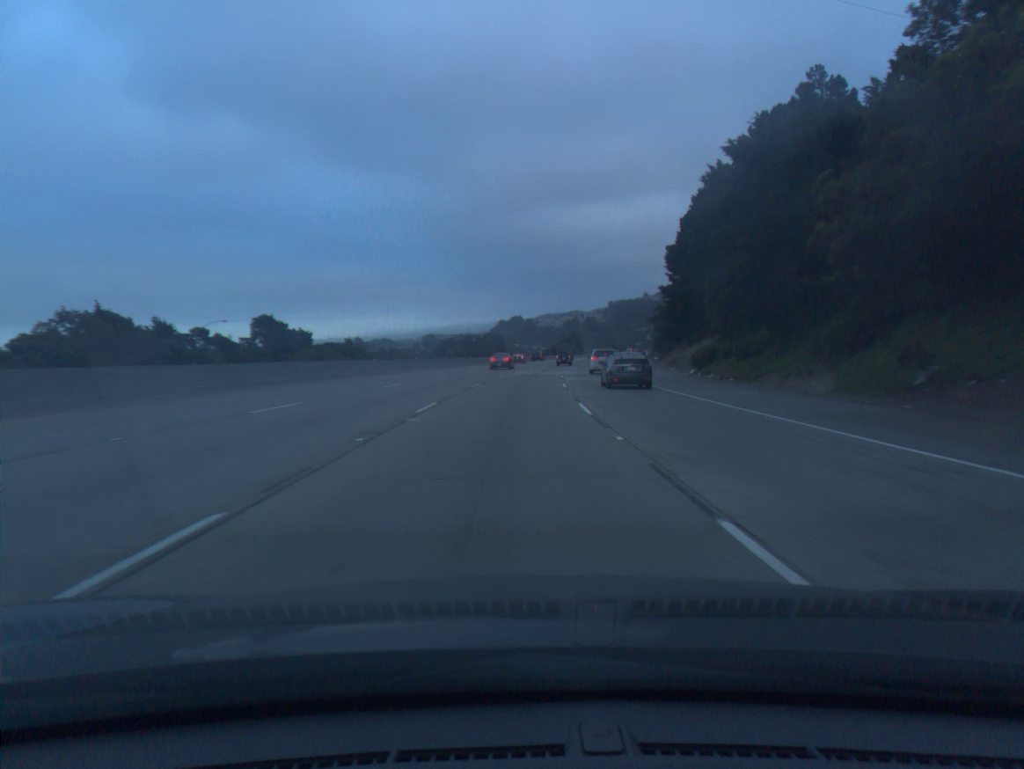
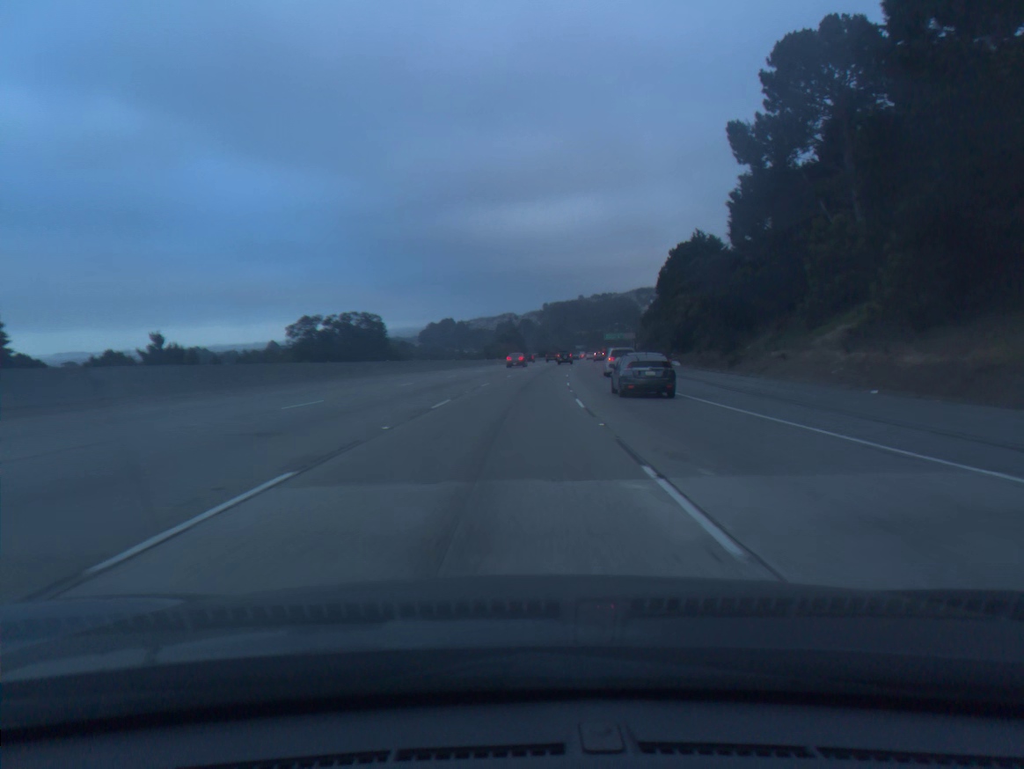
(+3.0, +70.7) m; +5°
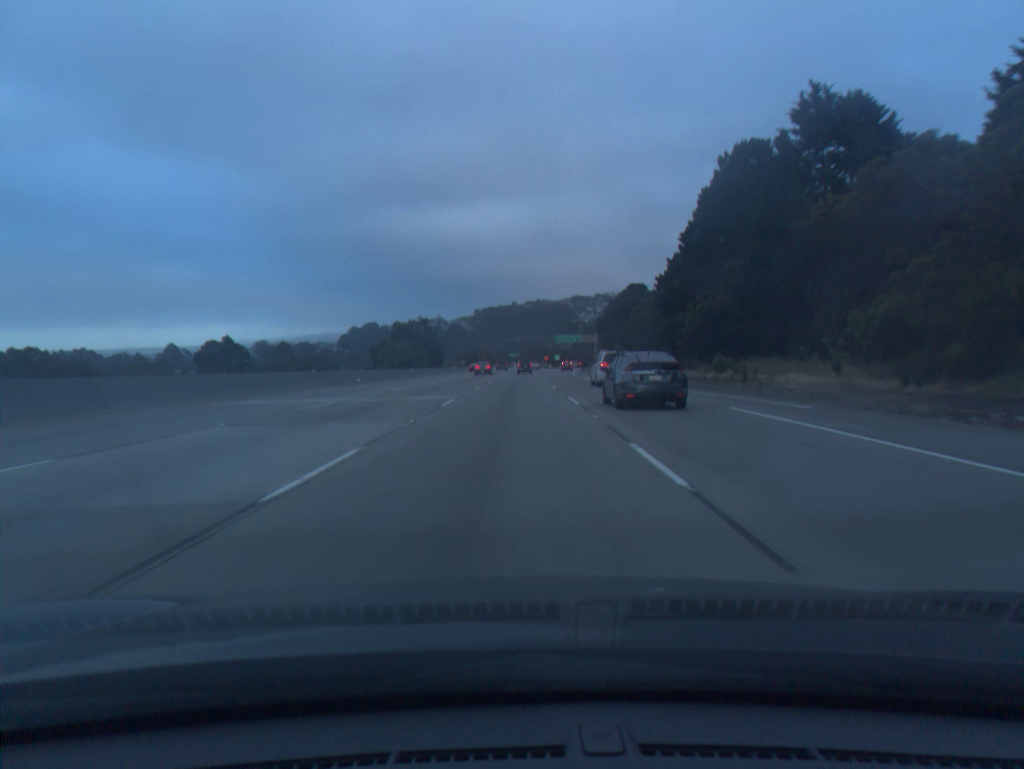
(+3.2, +70.6) m; +5°
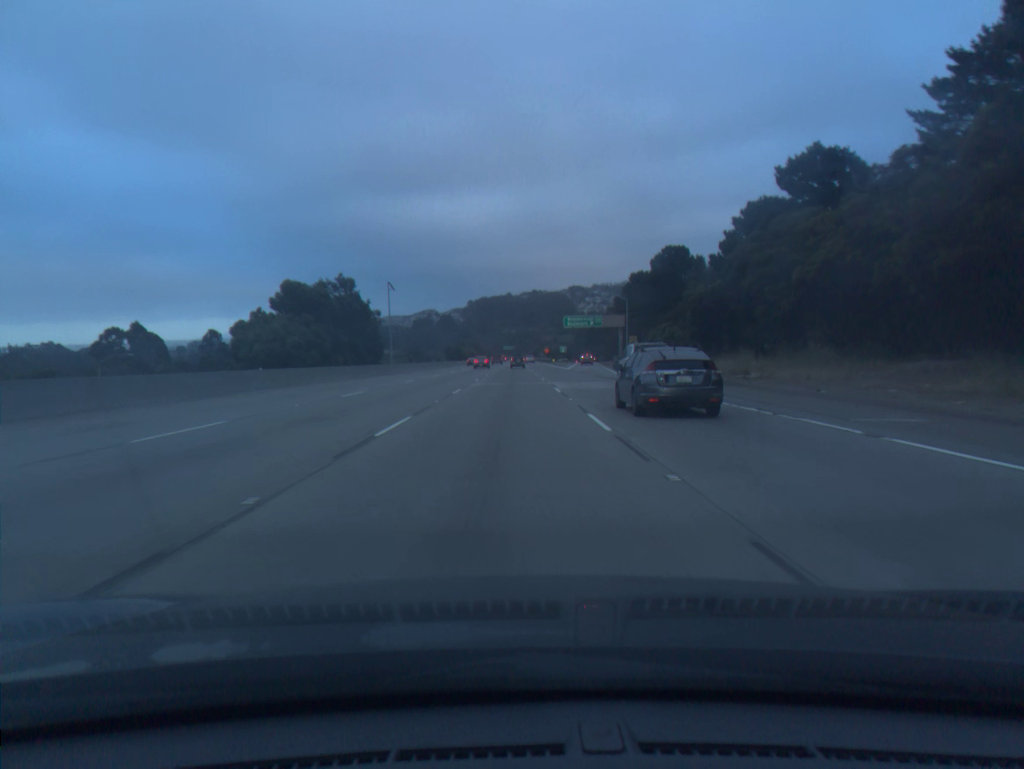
(+0.3, +52.9) m; +1°
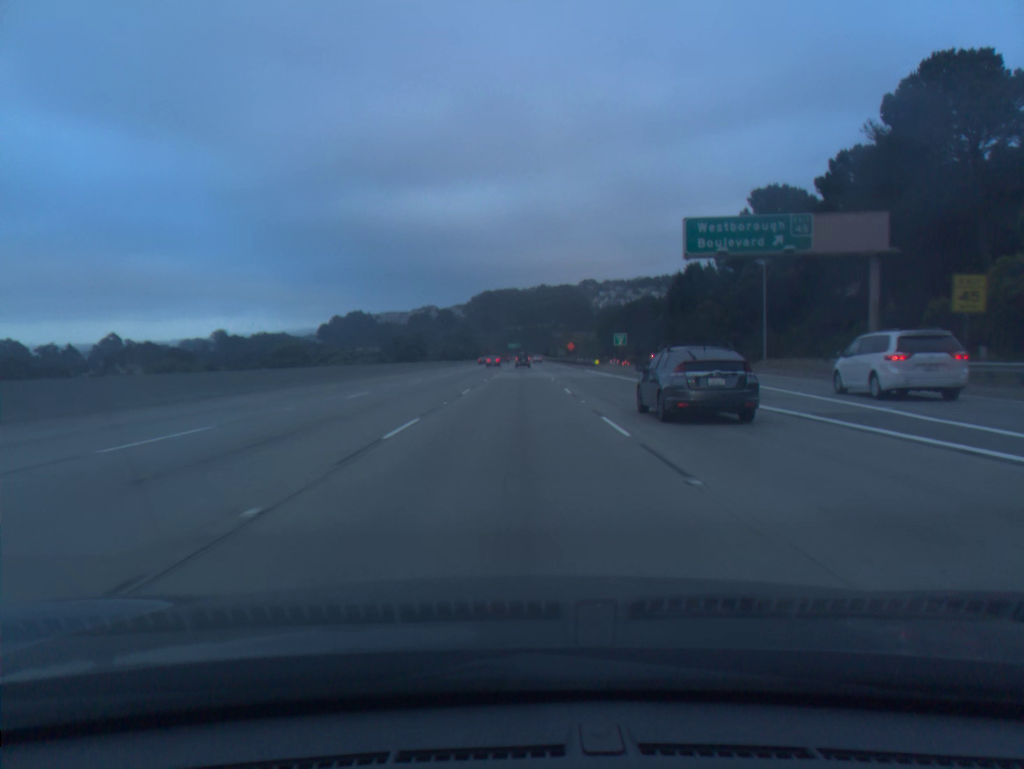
(-0.6, +88.5) m; -1°
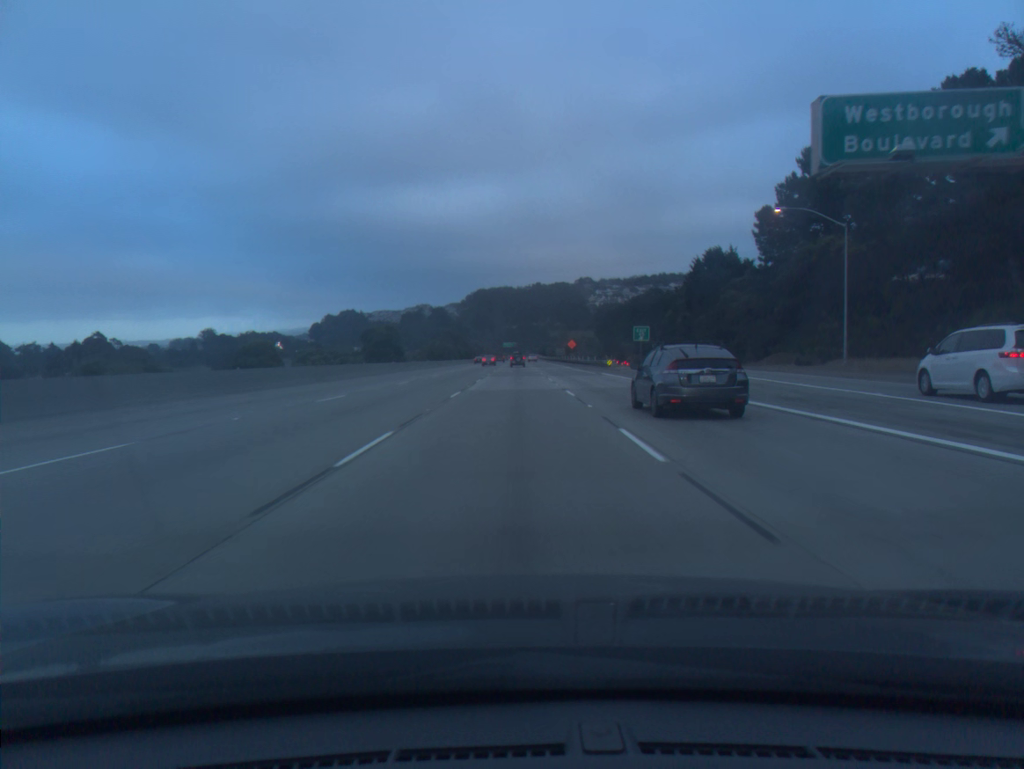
(0.0, +17.7) m; 0°
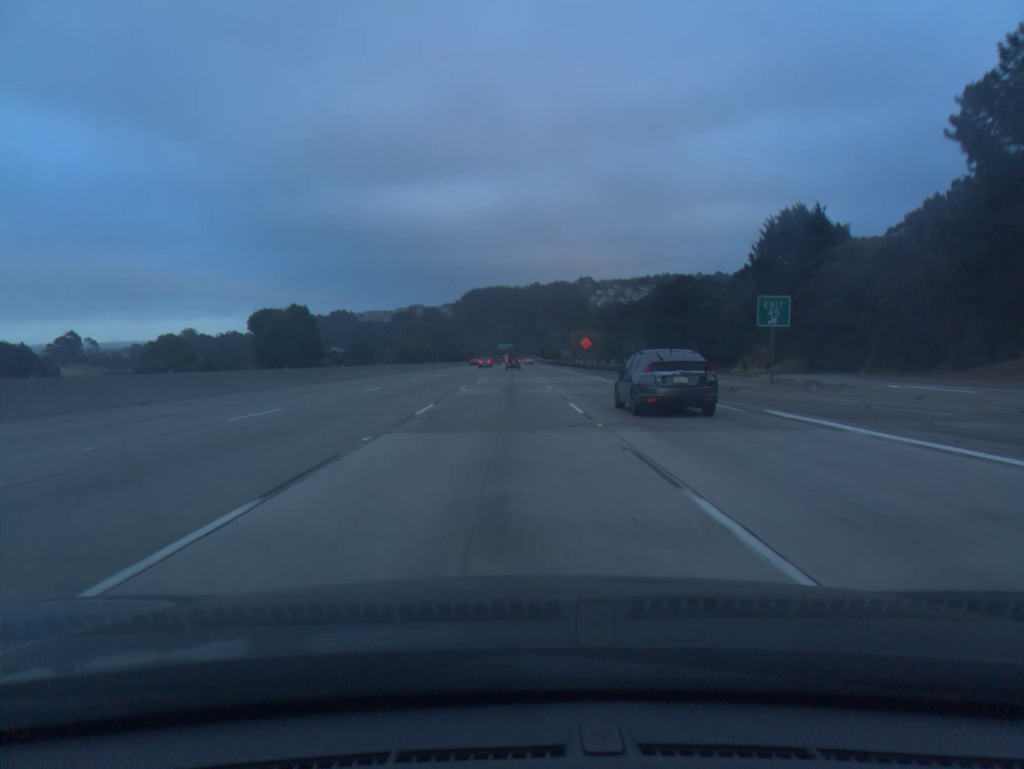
(+0.1, +35.4) m; 0°
